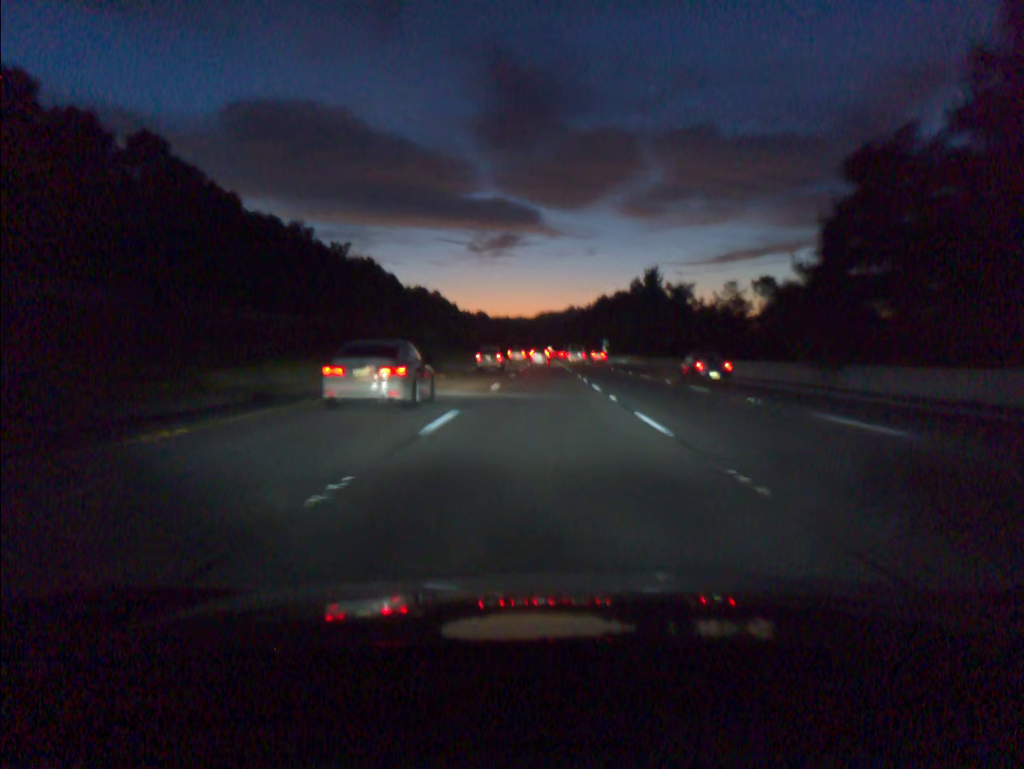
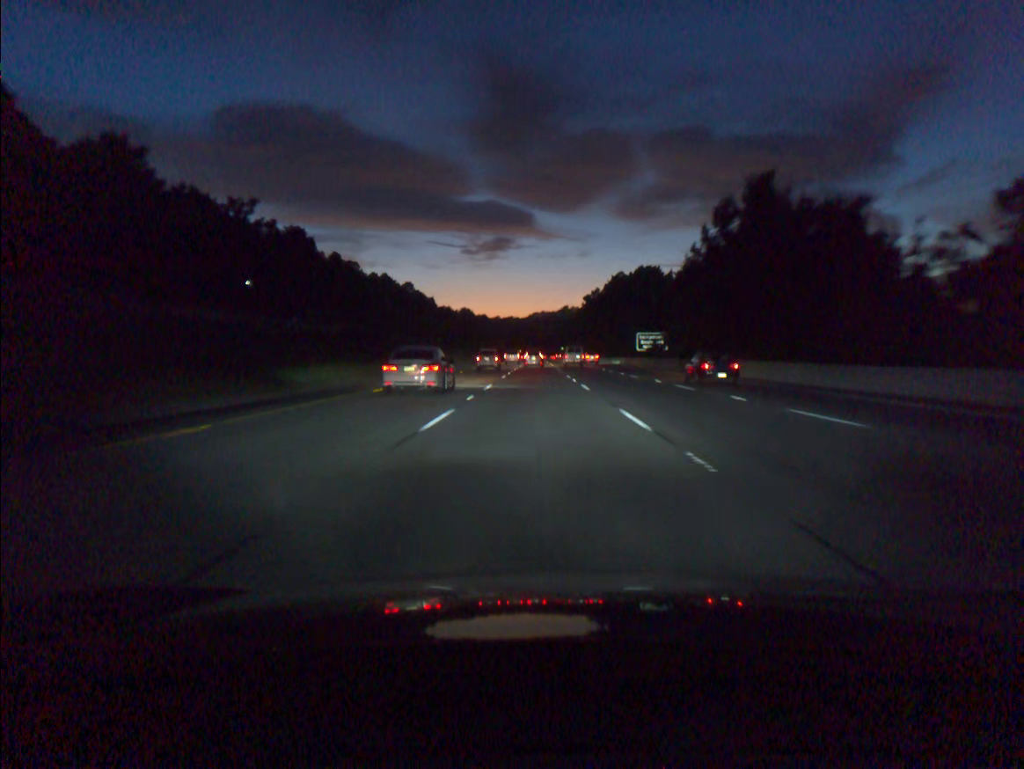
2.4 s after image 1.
(+0.4, +72.0) m; +1°
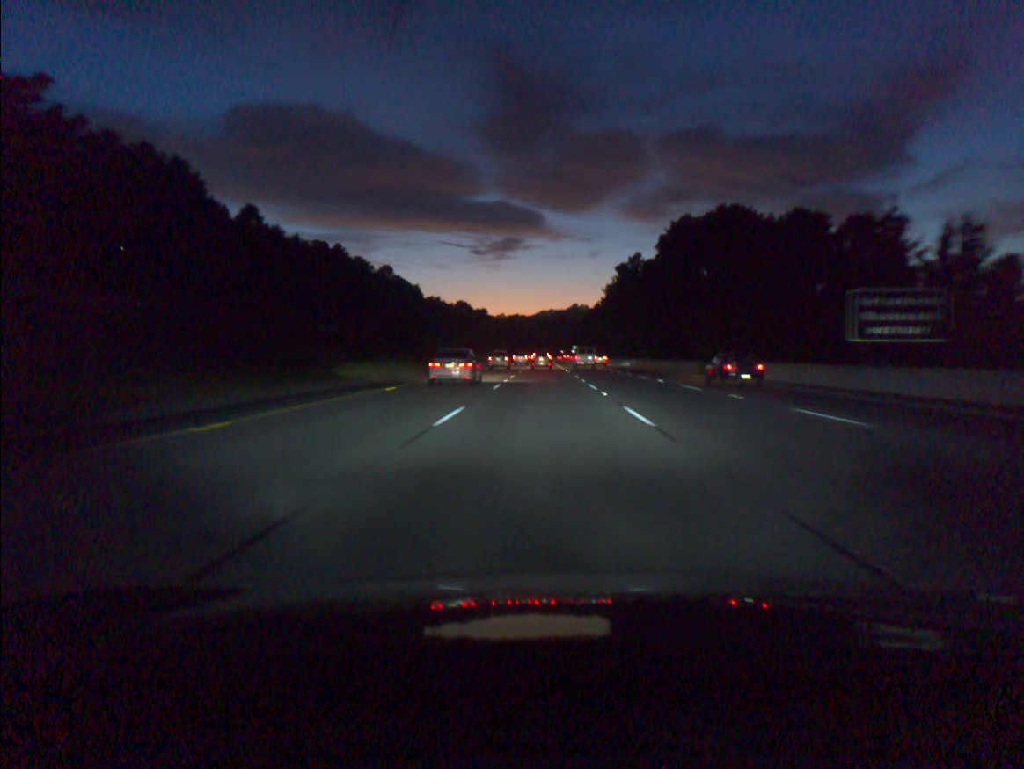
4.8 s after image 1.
(-0.4, +72.3) m; -1°
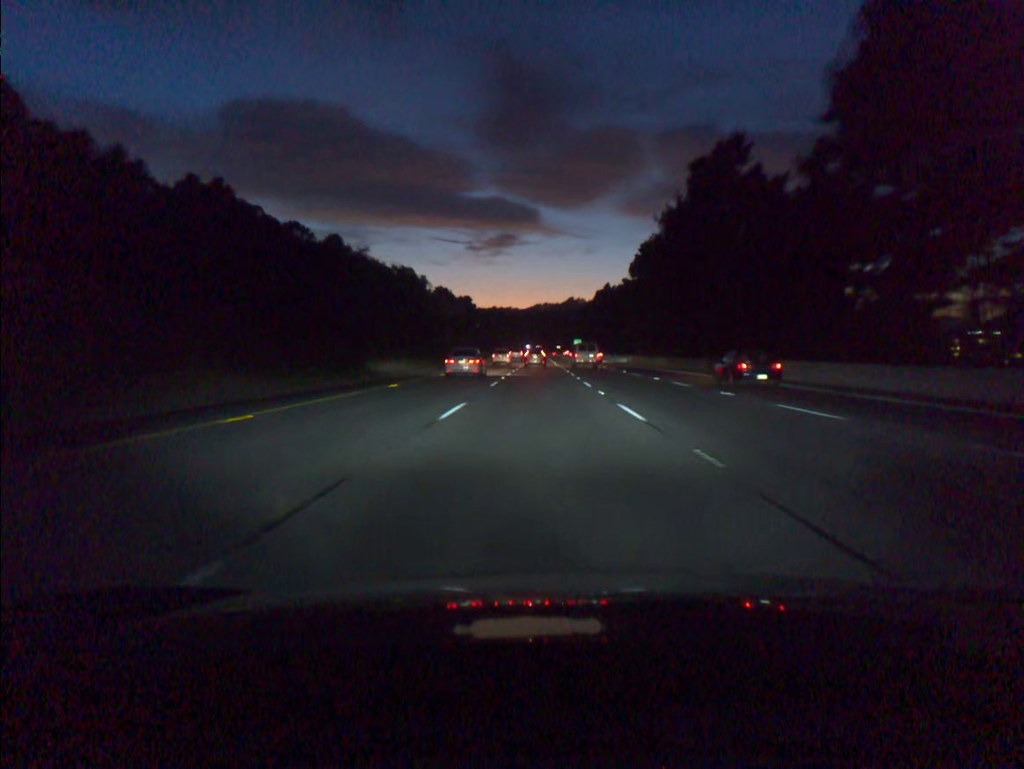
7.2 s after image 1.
(+0.3, +71.9) m; 0°
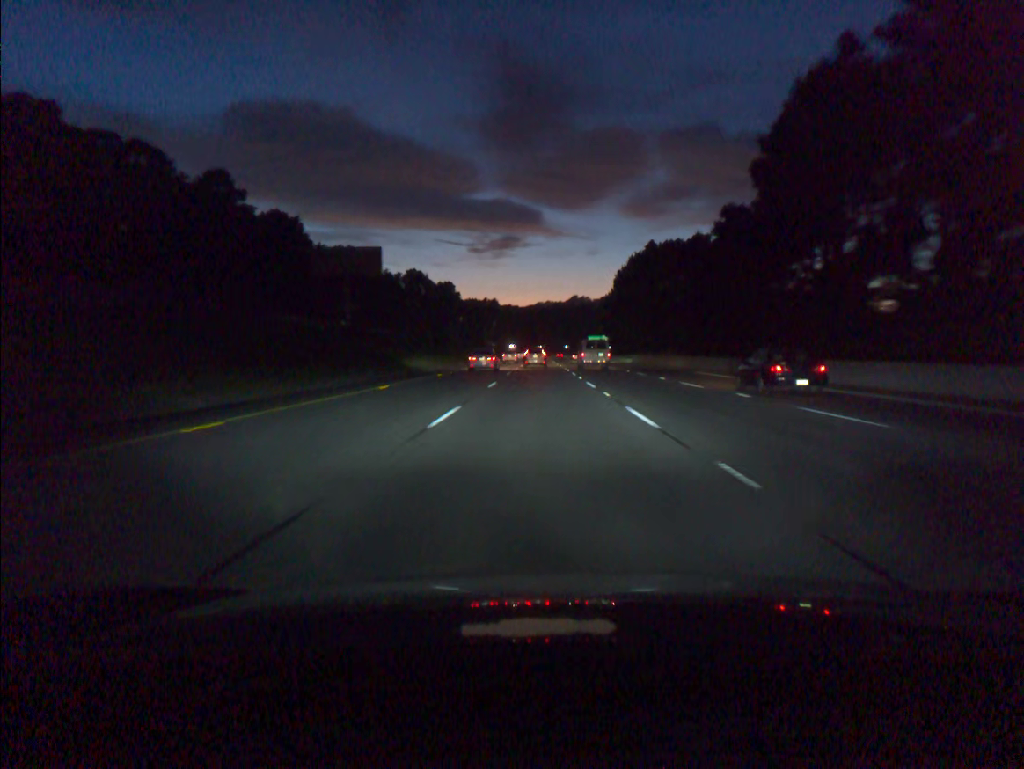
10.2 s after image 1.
(-0.2, +89.2) m; 0°
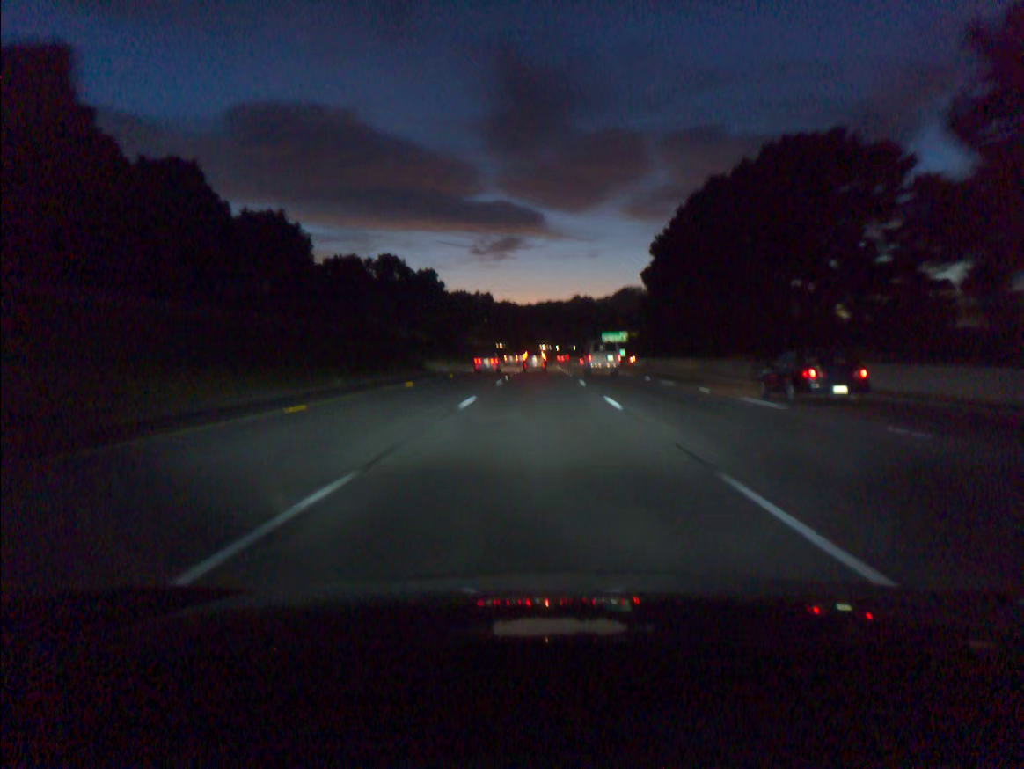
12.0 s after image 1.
(+0.1, +53.1) m; 0°
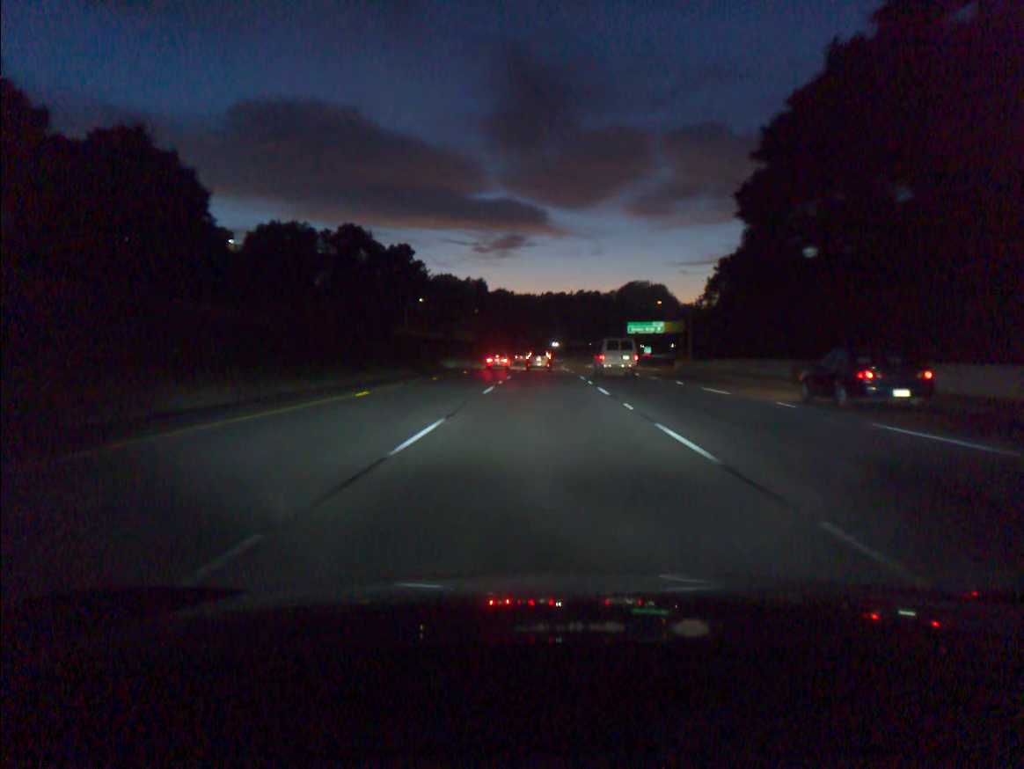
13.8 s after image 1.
(-0.1, +52.7) m; 0°
